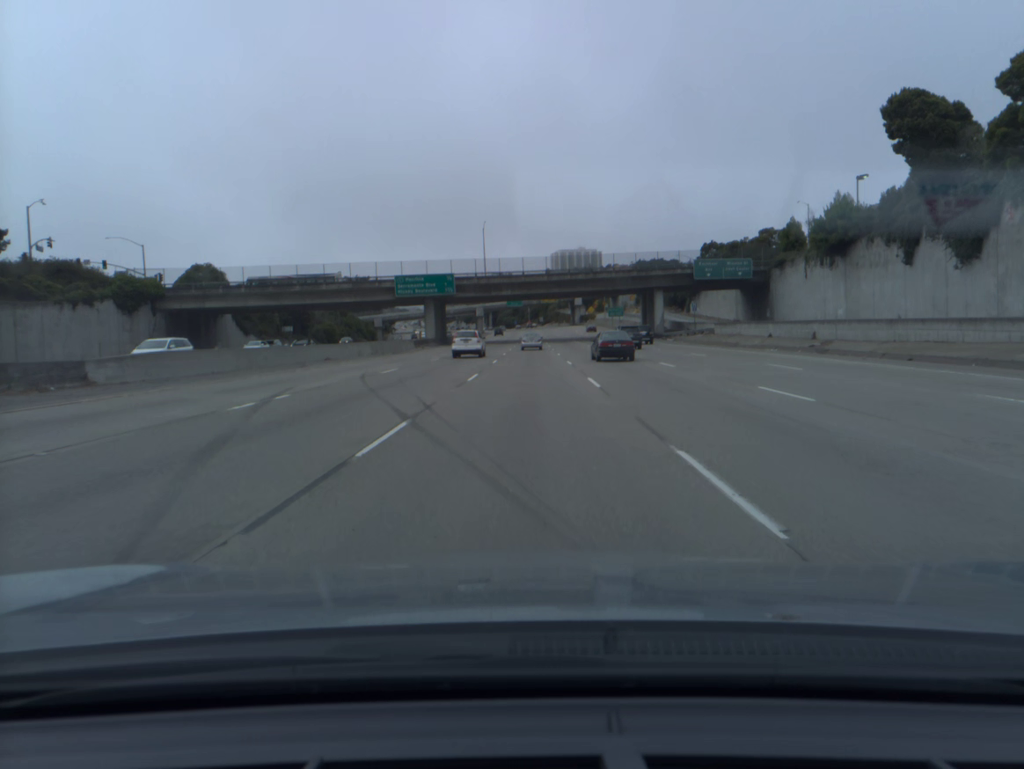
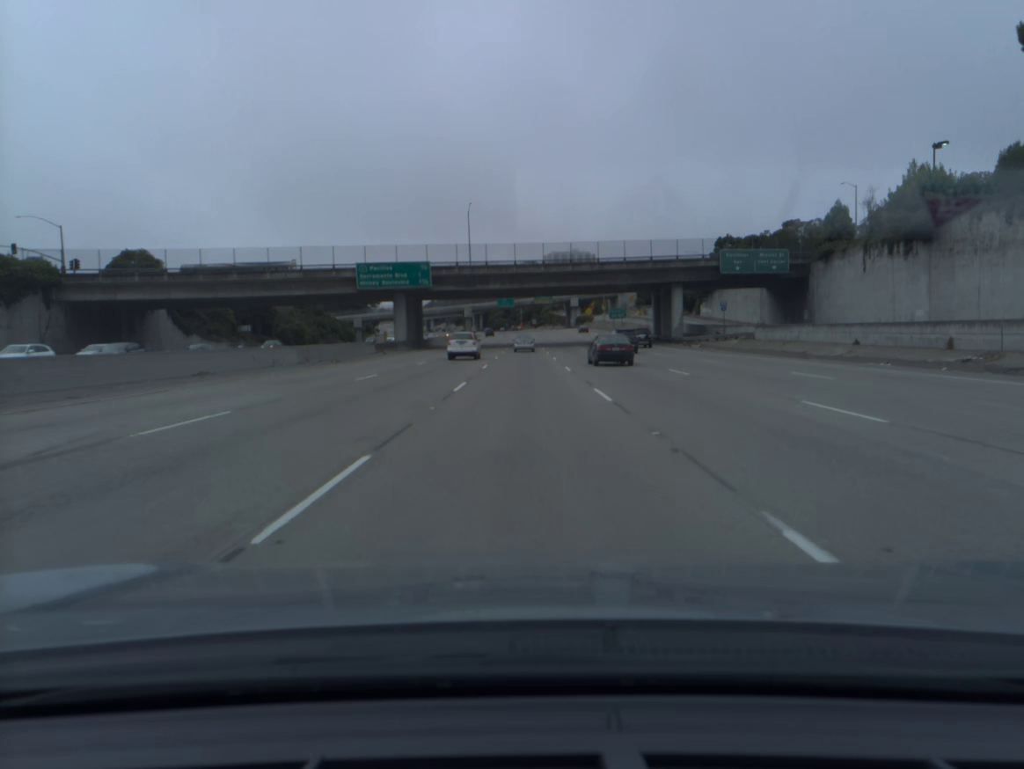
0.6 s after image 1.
(+0.1, +18.2) m; +1°
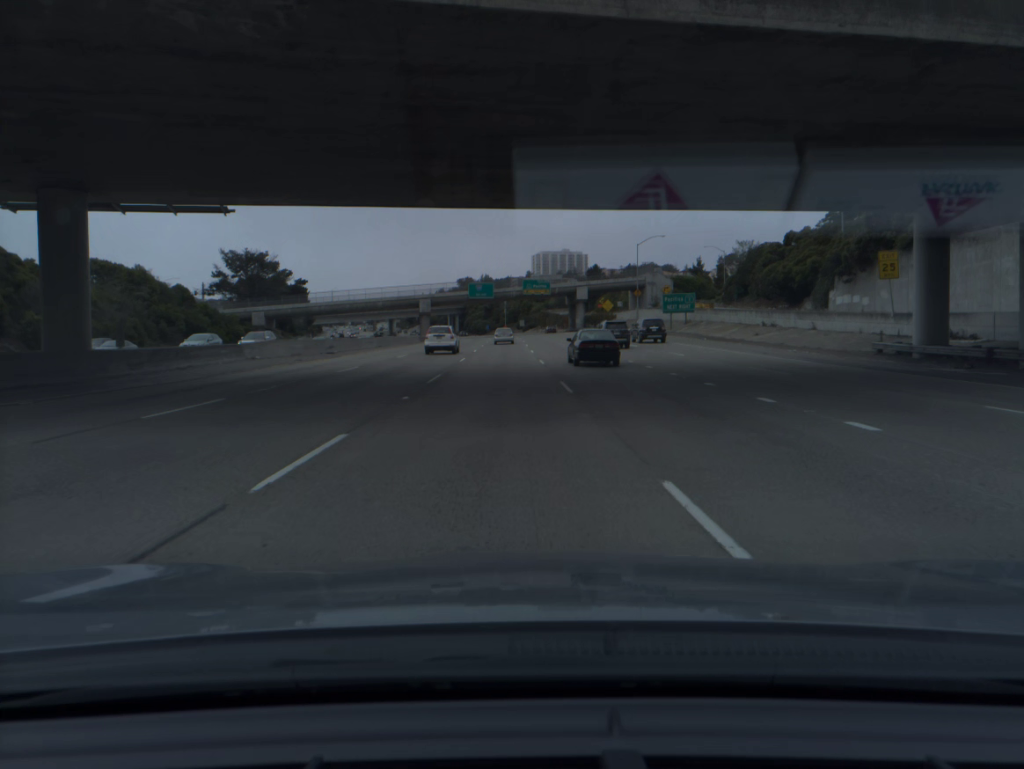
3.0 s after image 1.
(+0.6, +71.5) m; +1°
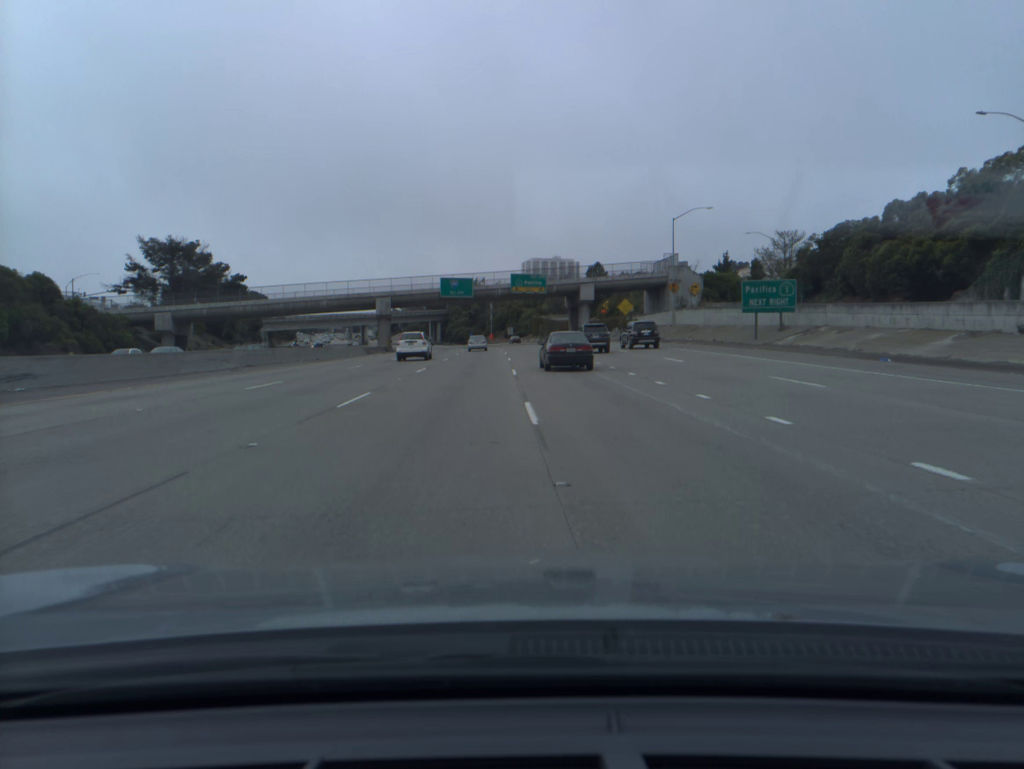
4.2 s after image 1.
(+0.3, +35.2) m; +1°
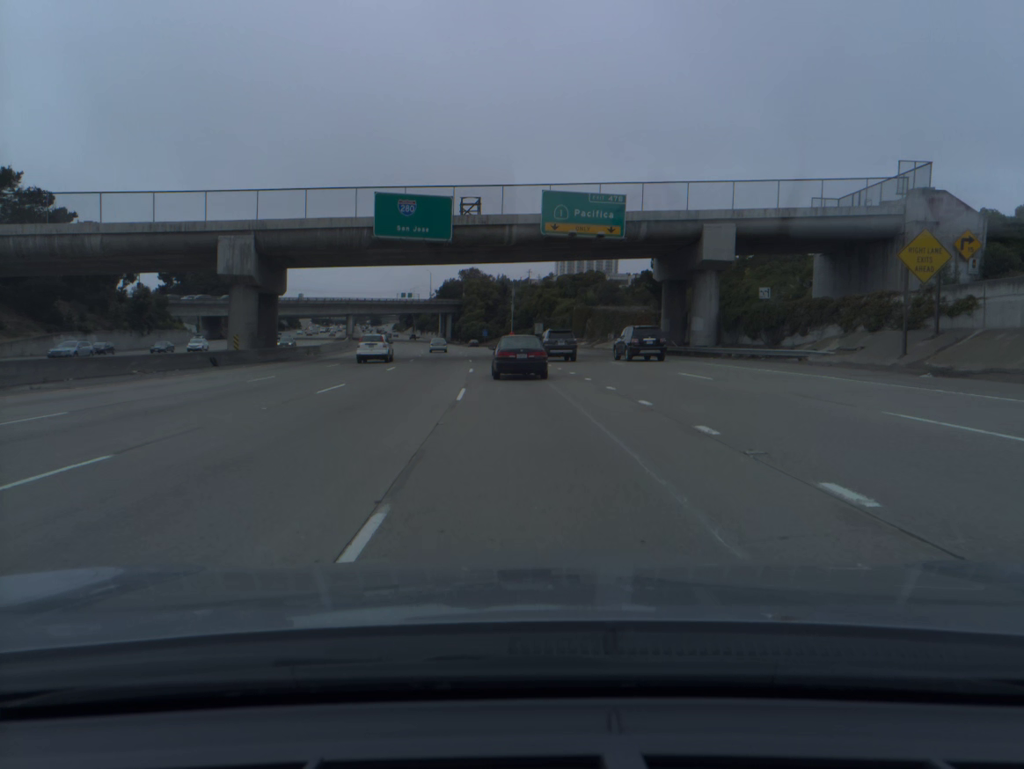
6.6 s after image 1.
(-0.6, +68.6) m; -2°
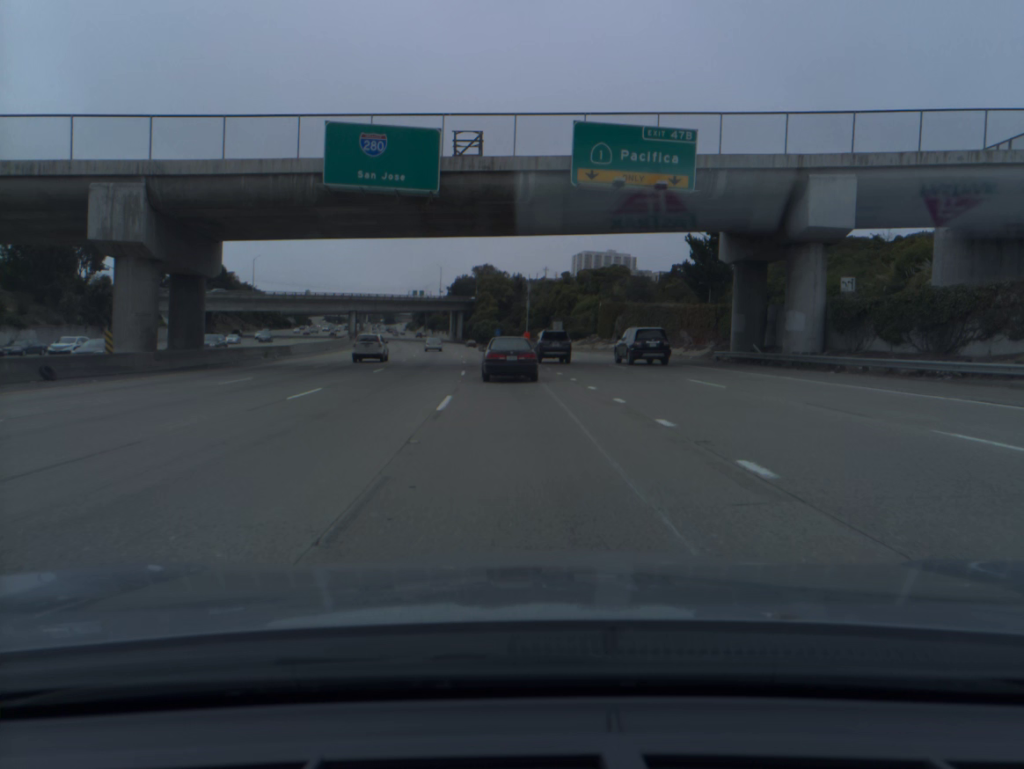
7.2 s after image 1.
(-0.2, +16.6) m; -1°
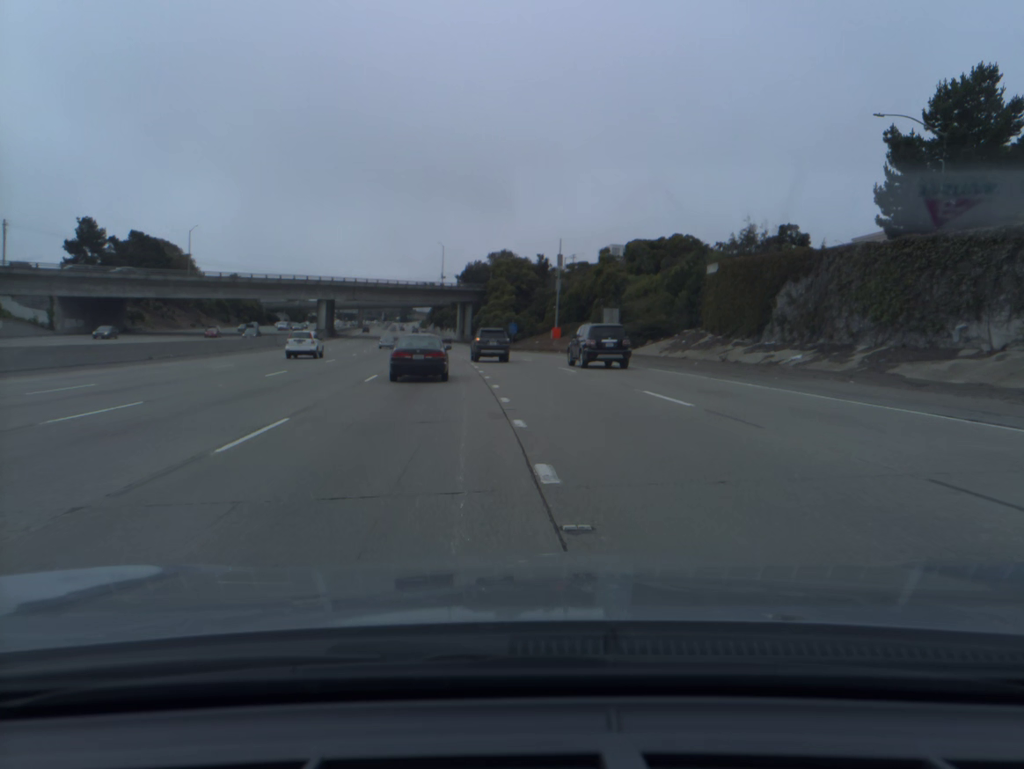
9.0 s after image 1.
(-0.6, +49.6) m; -2°
